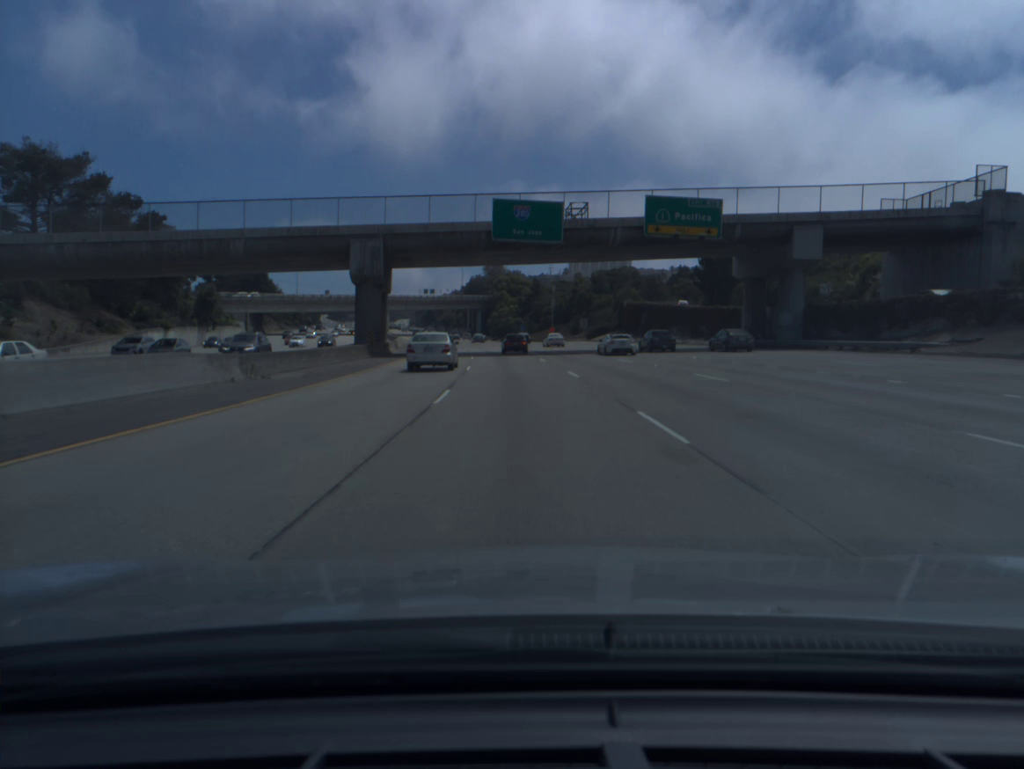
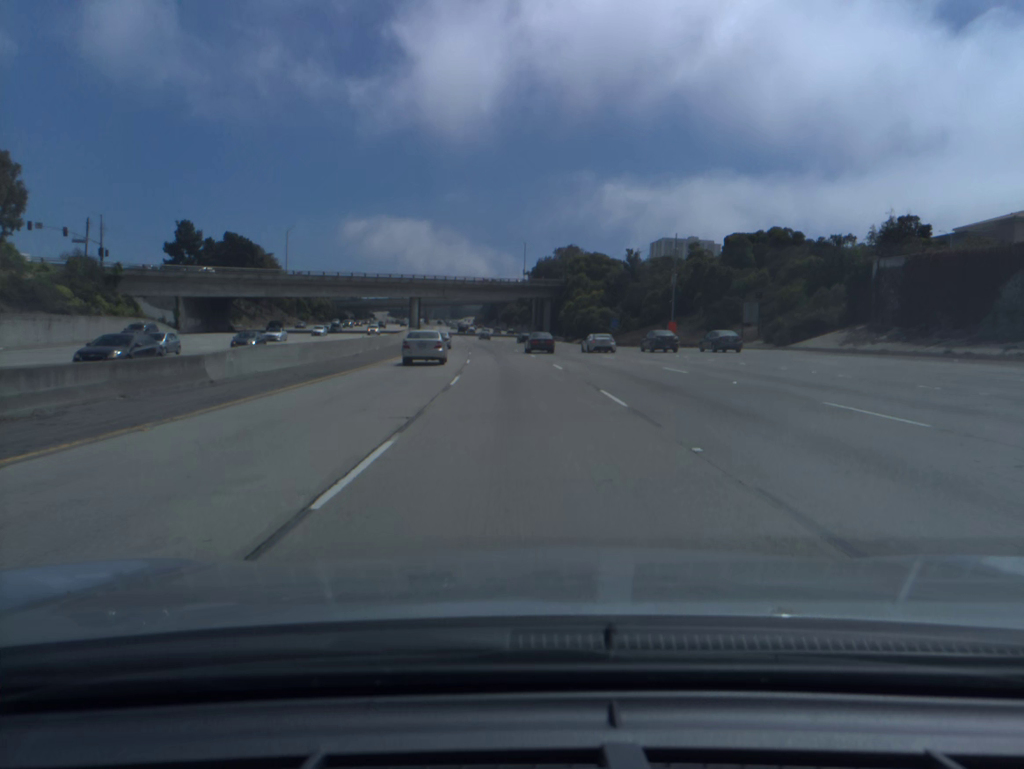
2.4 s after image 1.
(-2.9, +67.9) m; -5°
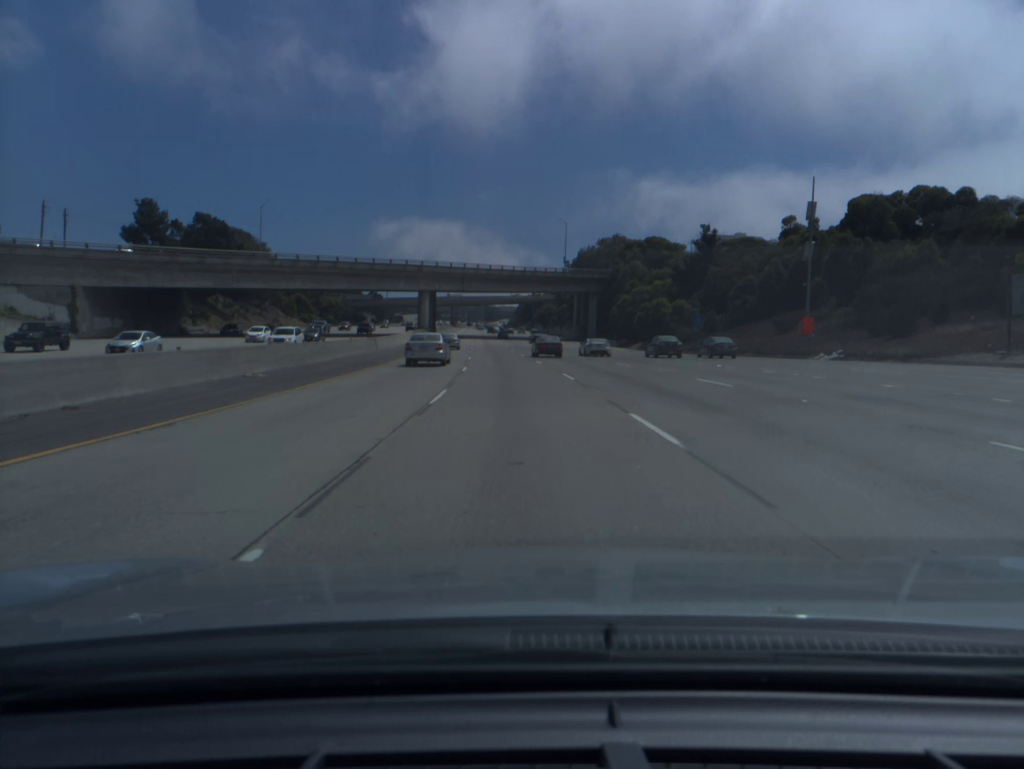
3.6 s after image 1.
(-0.8, +34.1) m; -3°
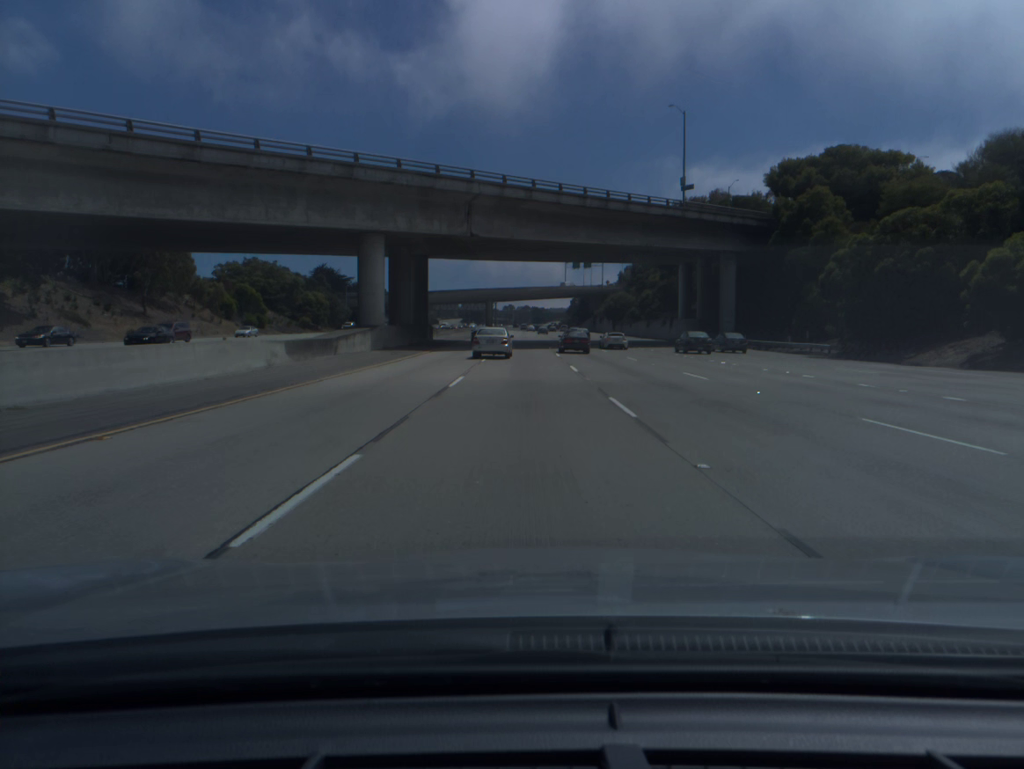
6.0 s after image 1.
(-2.7, +69.2) m; -4°
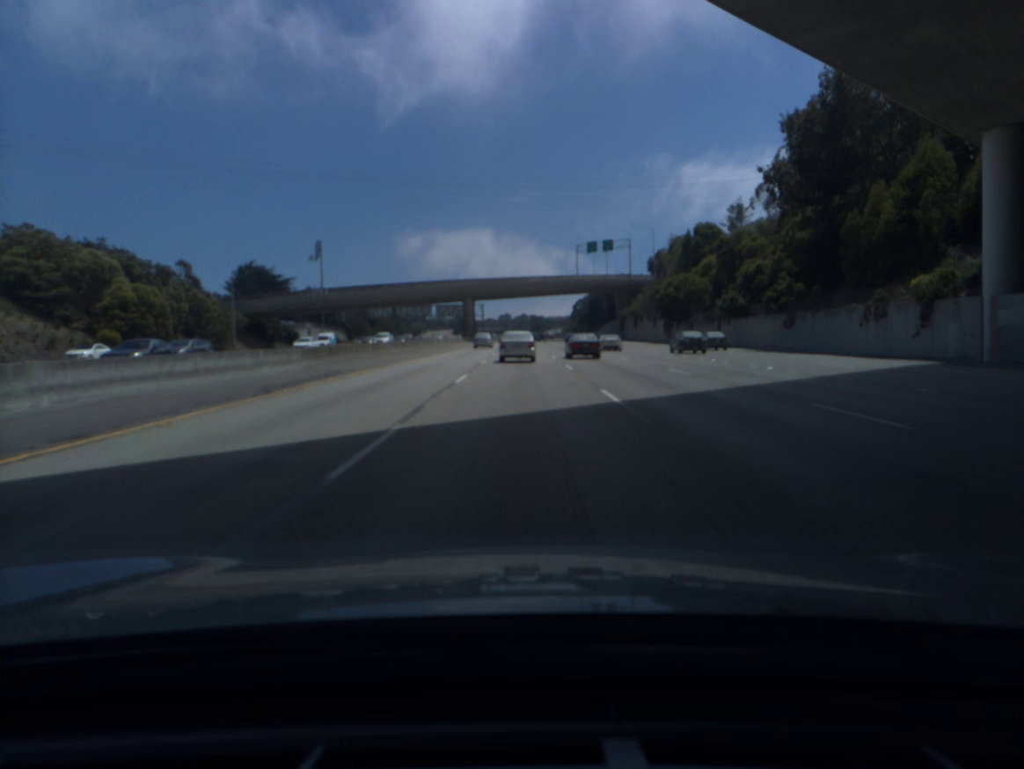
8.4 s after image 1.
(+0.1, +71.1) m; 0°
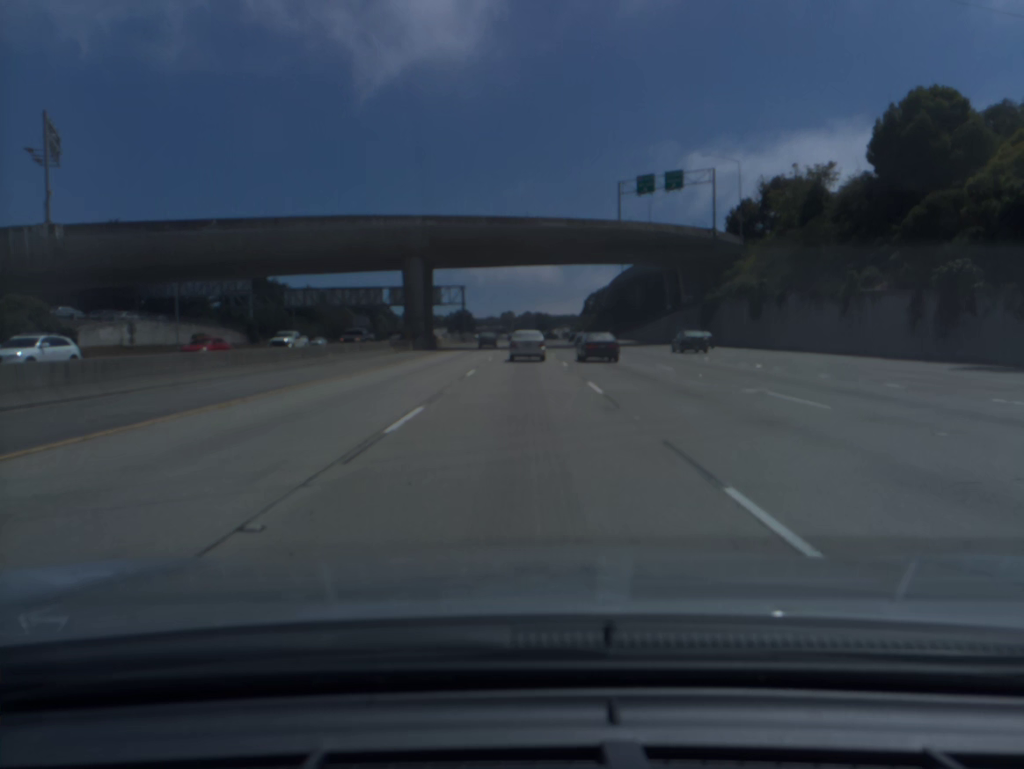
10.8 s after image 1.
(-0.2, +70.3) m; 0°
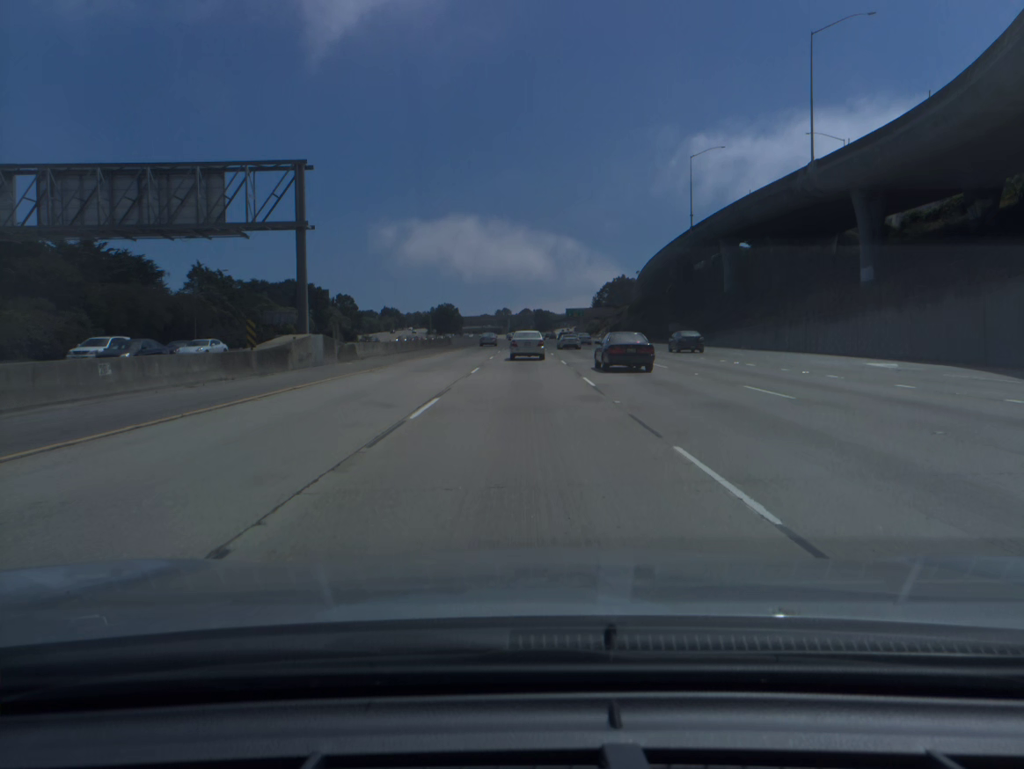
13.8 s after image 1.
(+0.2, +85.4) m; 0°
